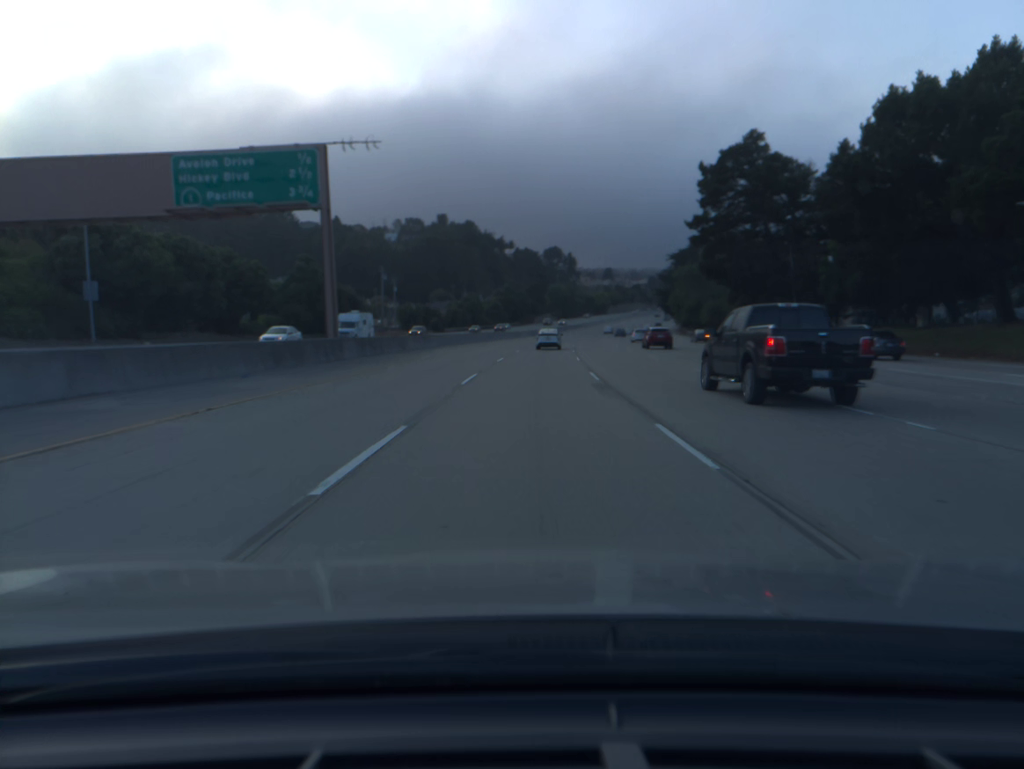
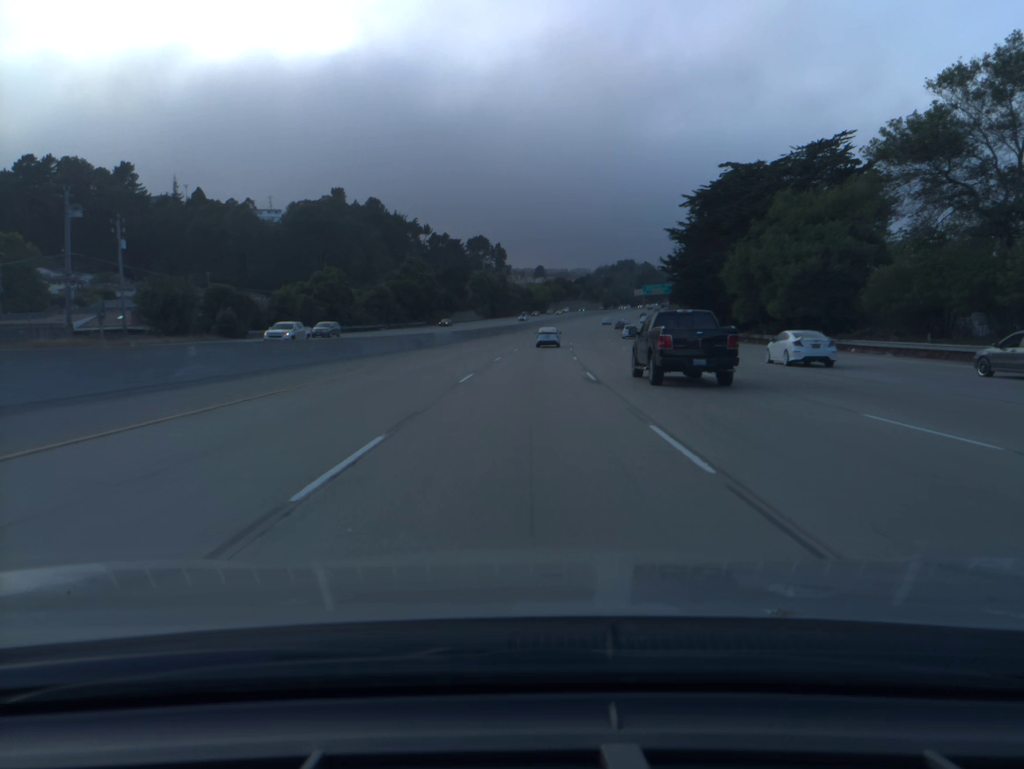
(+4.0, +87.7) m; +5°
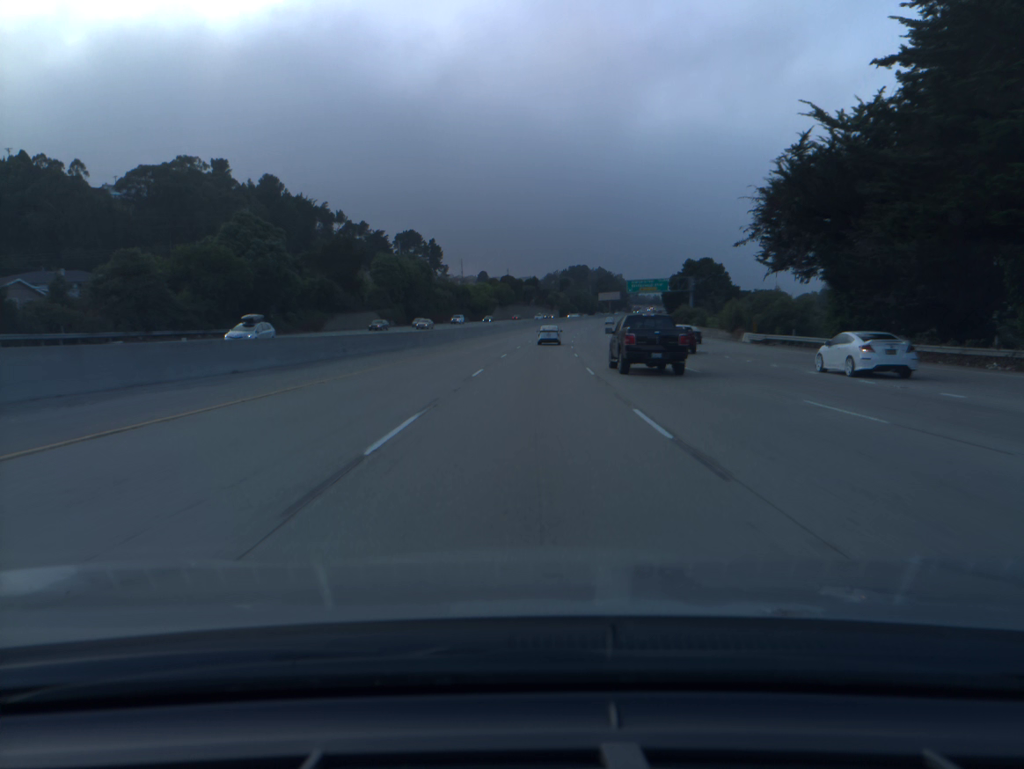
(+2.3, +70.2) m; +4°
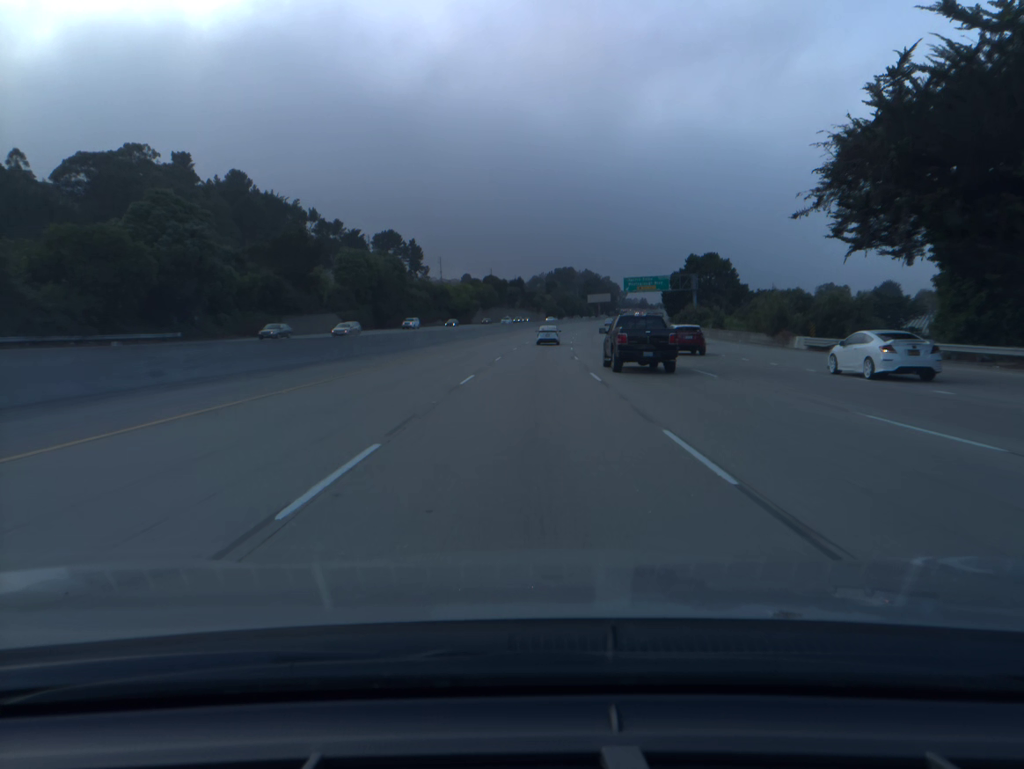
(+0.2, +17.7) m; +1°
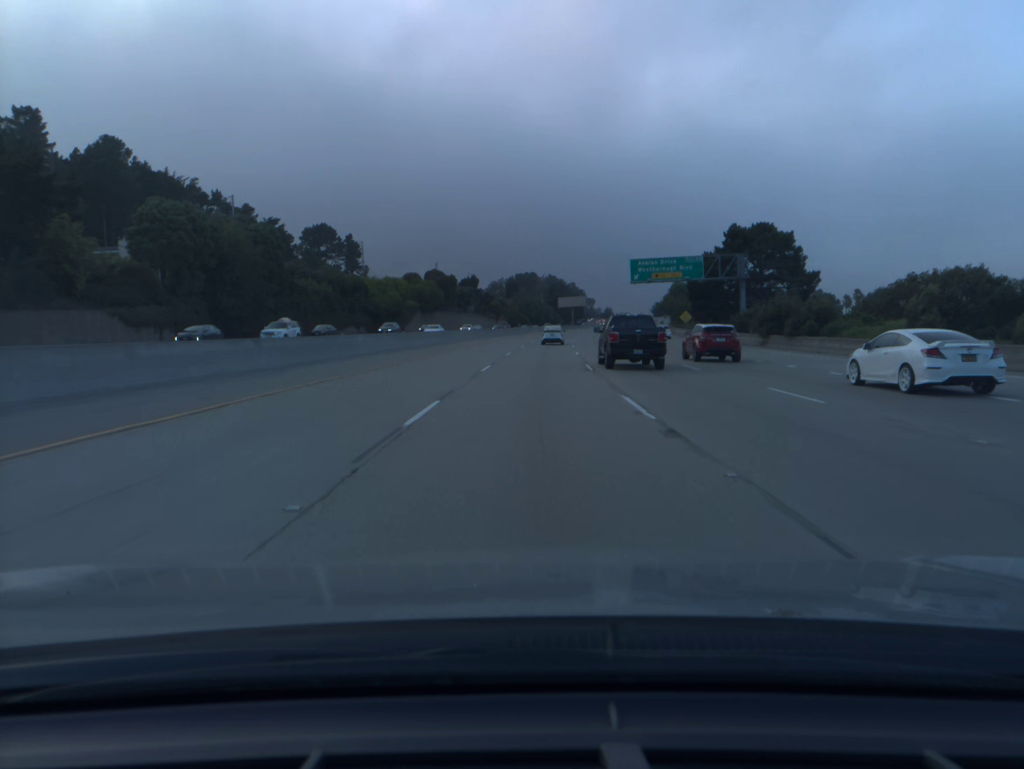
(+1.3, +53.0) m; +3°
